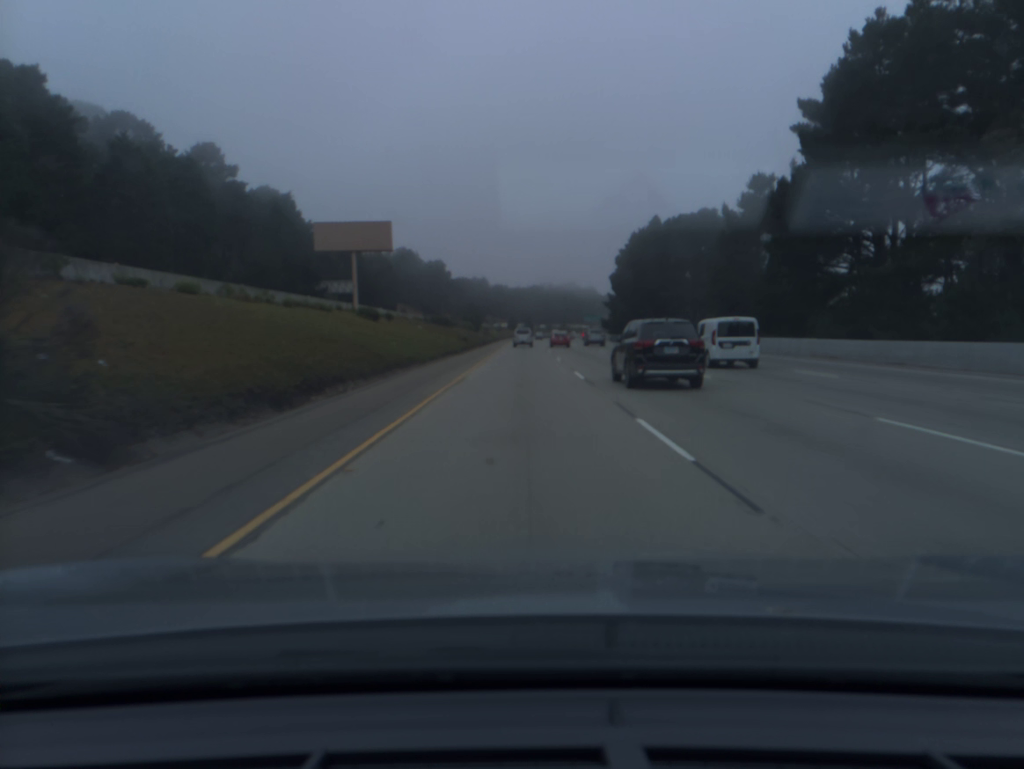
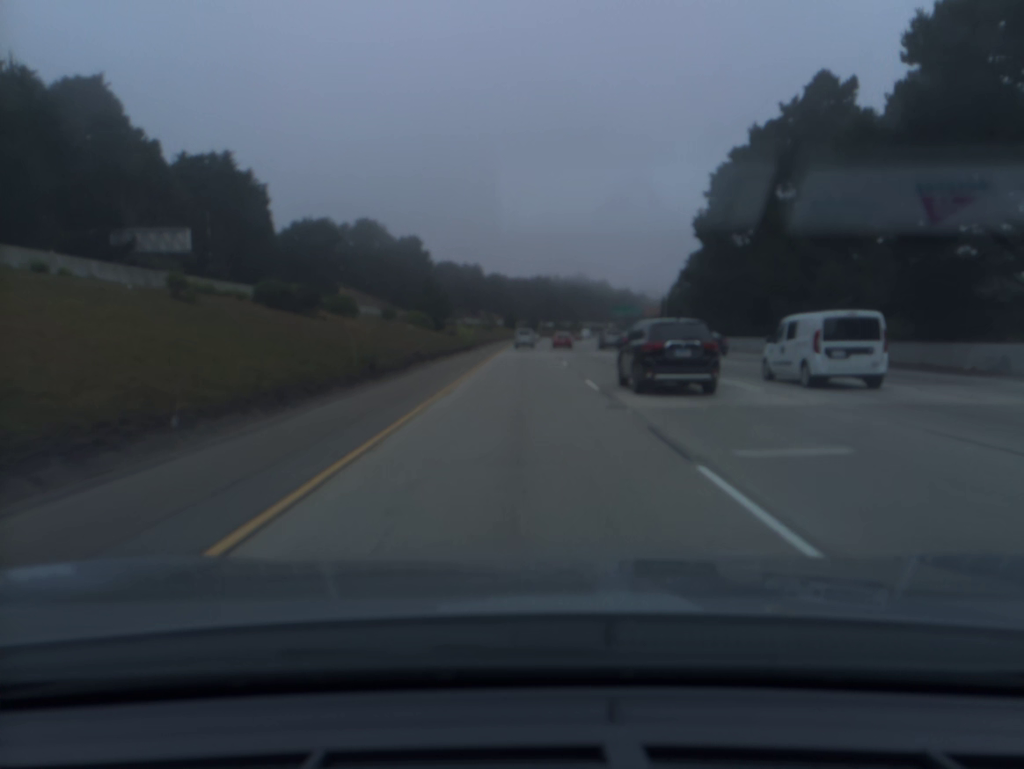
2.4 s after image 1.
(-0.2, +77.5) m; 0°
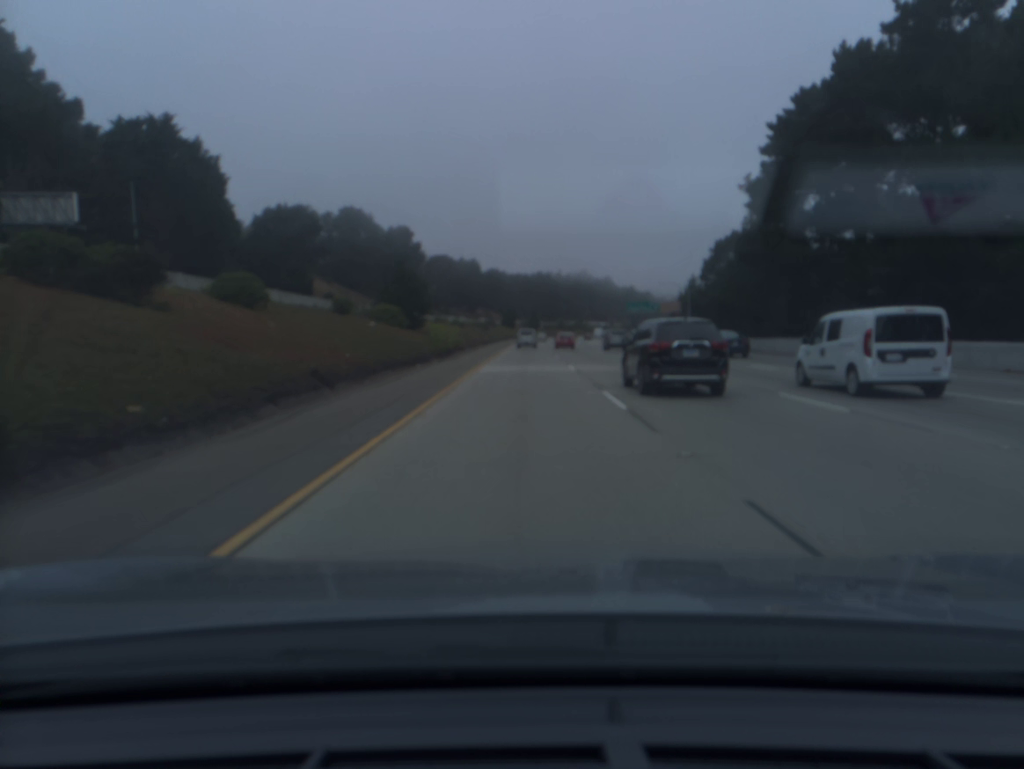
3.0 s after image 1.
(0.0, +19.4) m; 0°
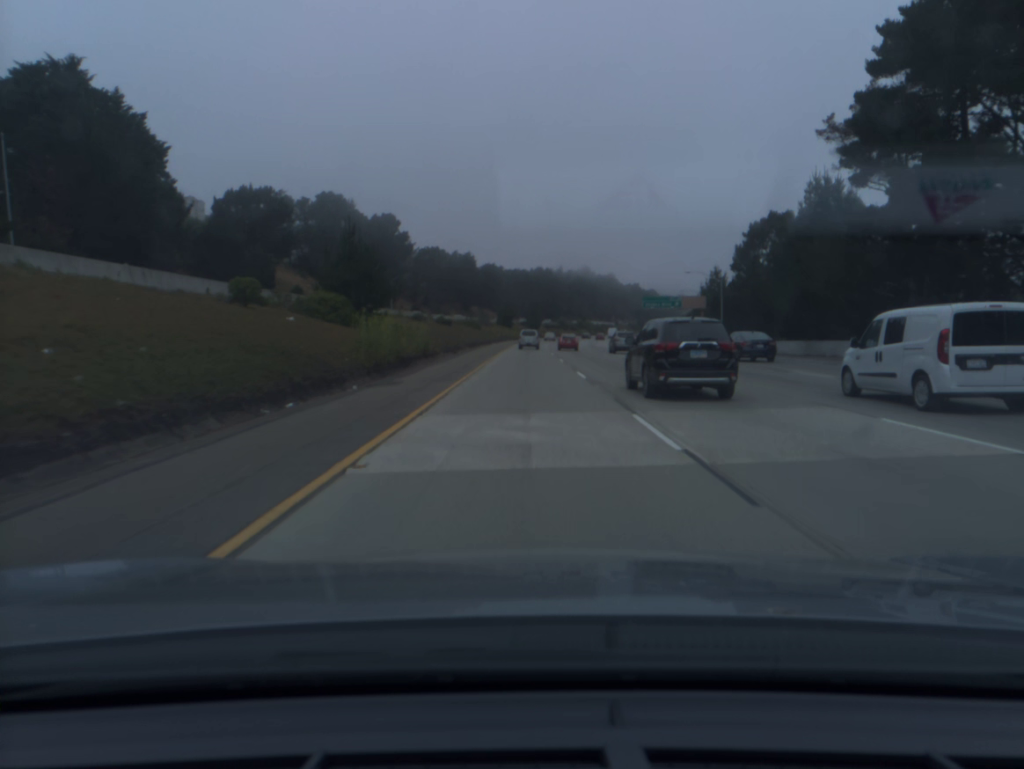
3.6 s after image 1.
(0.0, +19.4) m; 0°
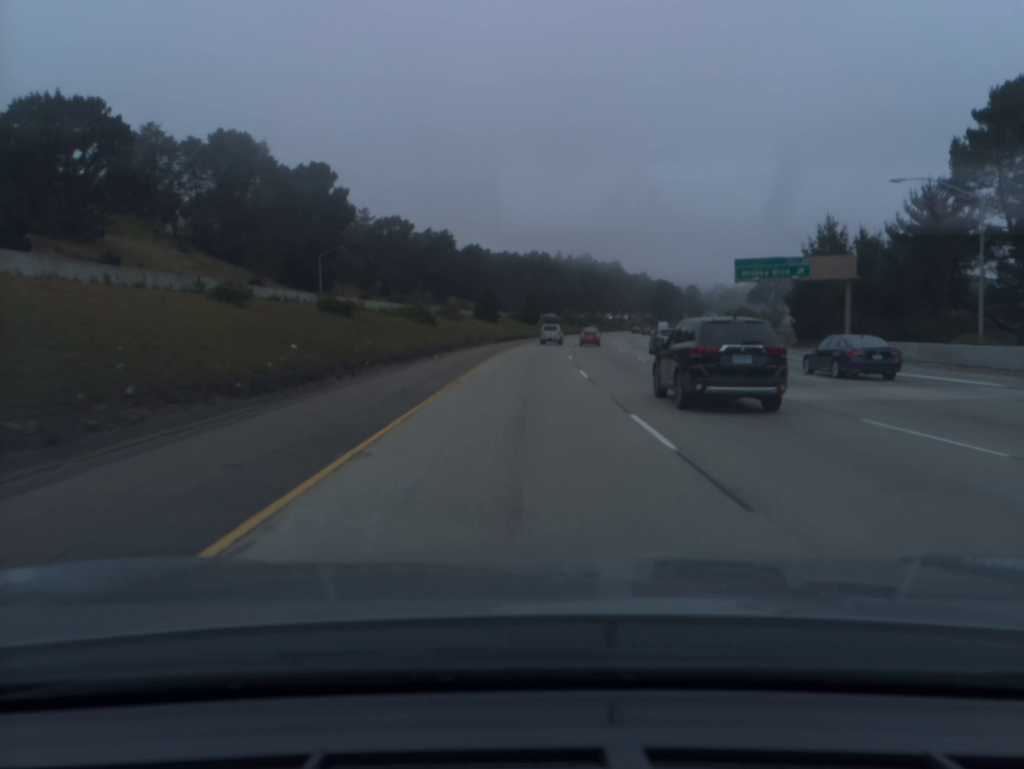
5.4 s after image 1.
(+0.2, +58.1) m; +1°
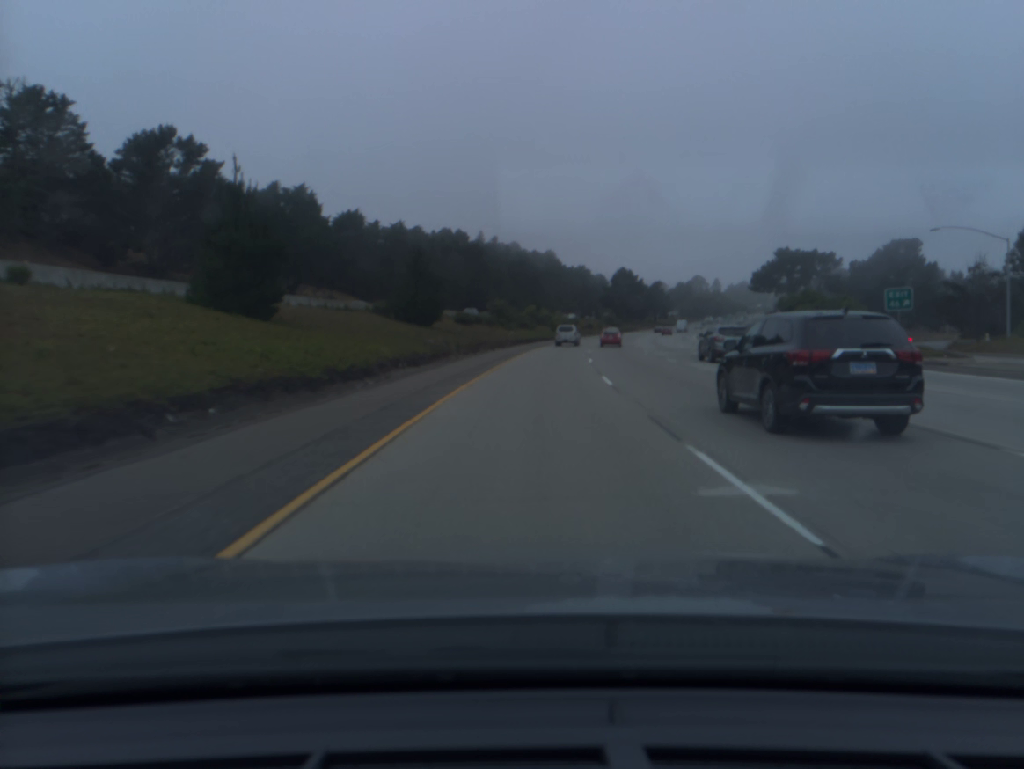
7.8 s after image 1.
(+2.7, +77.1) m; +5°
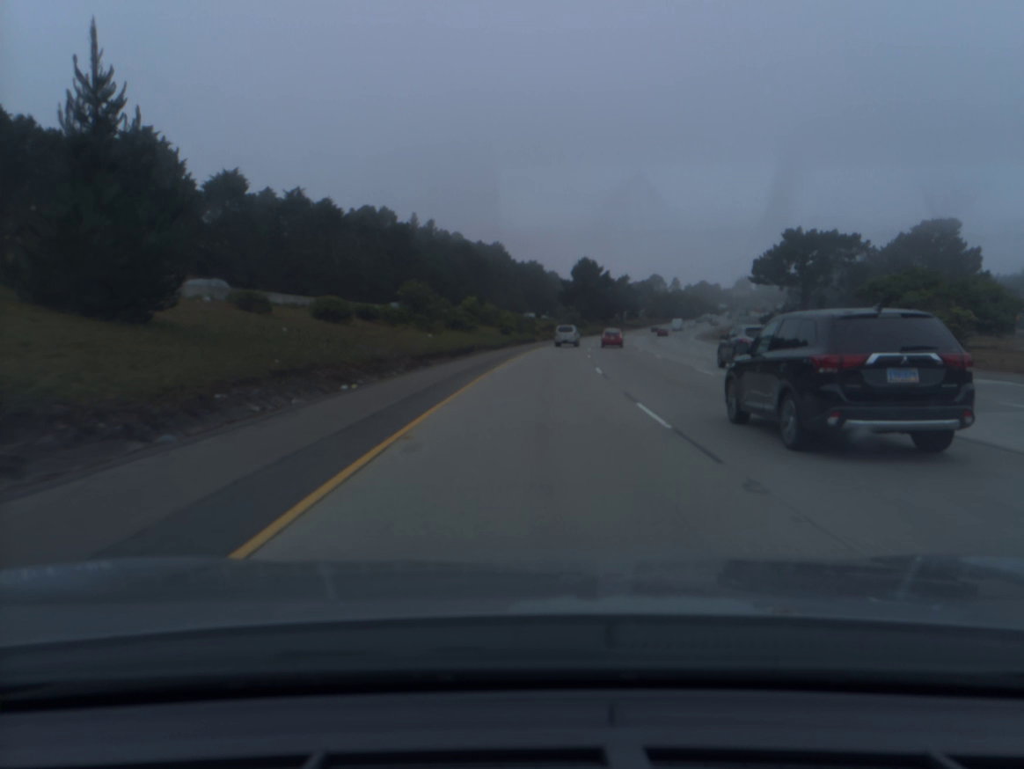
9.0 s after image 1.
(+1.3, +38.2) m; +4°
